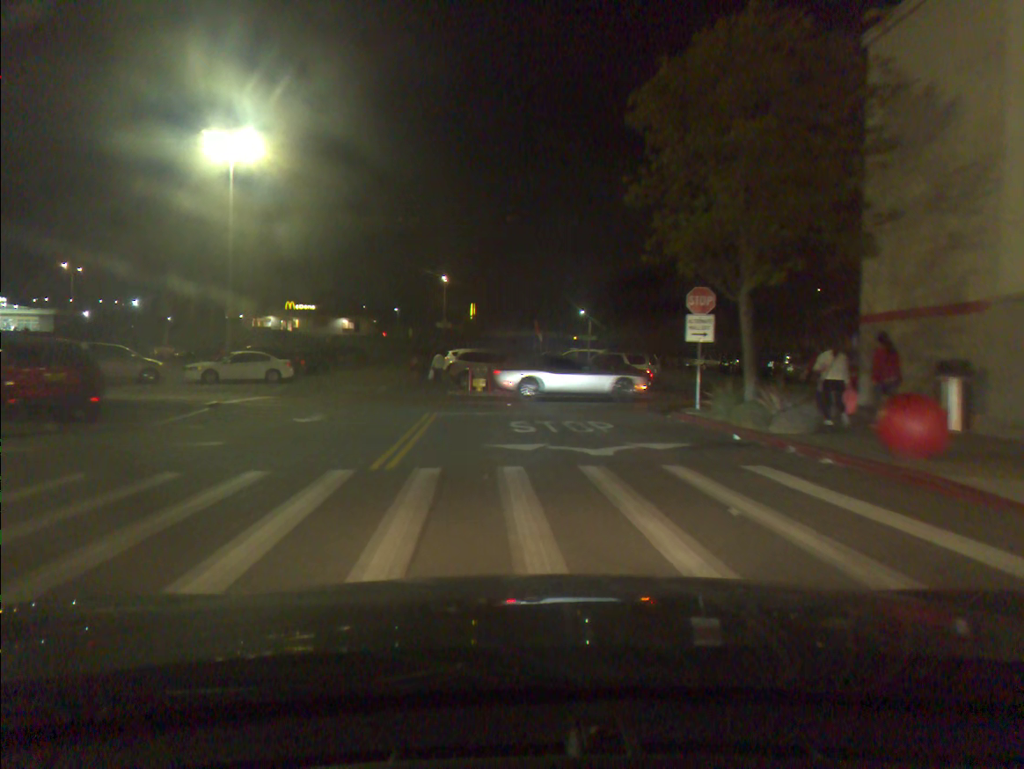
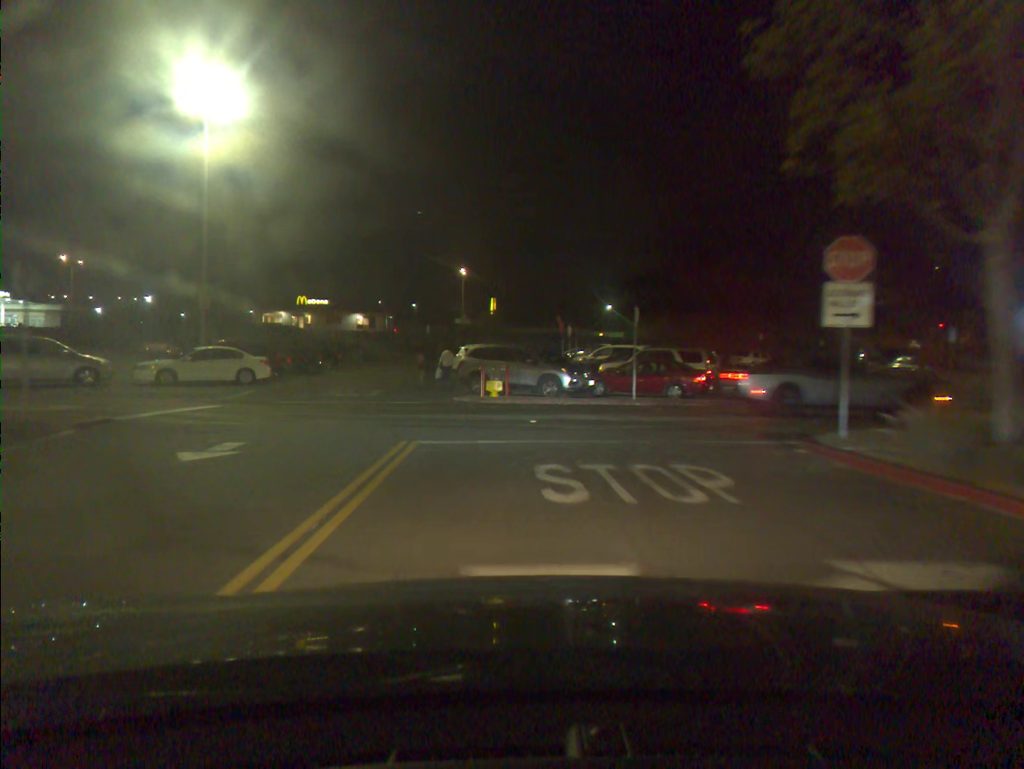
(-0.1, +6.9) m; -2°
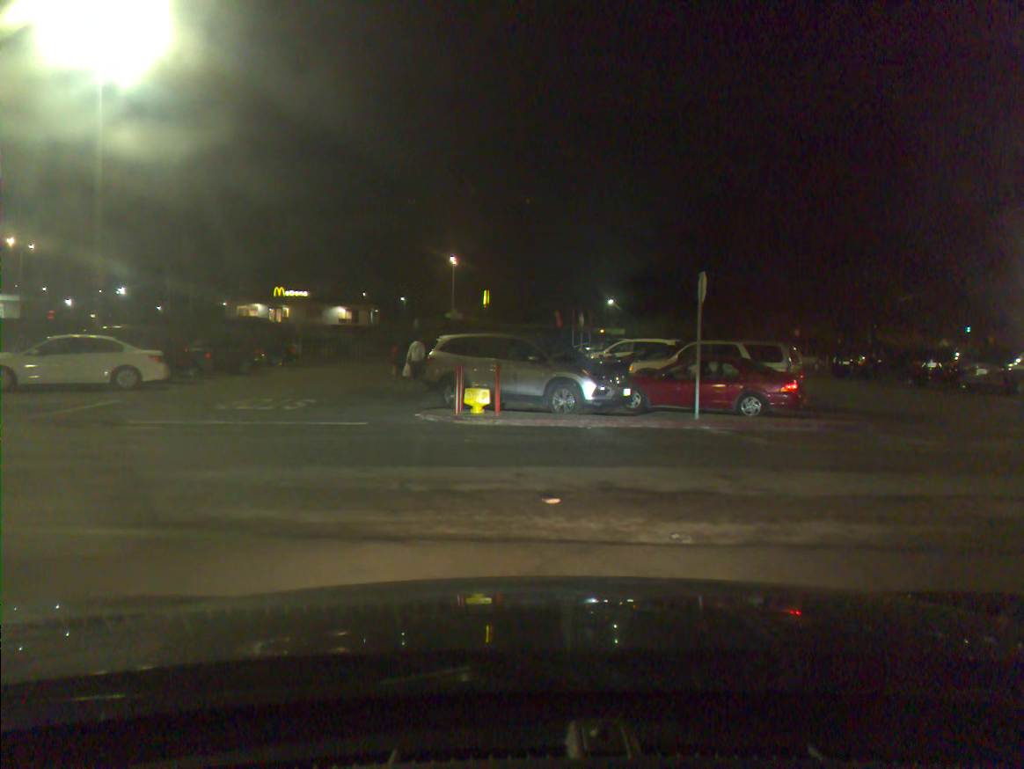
(0.0, +9.1) m; +1°
